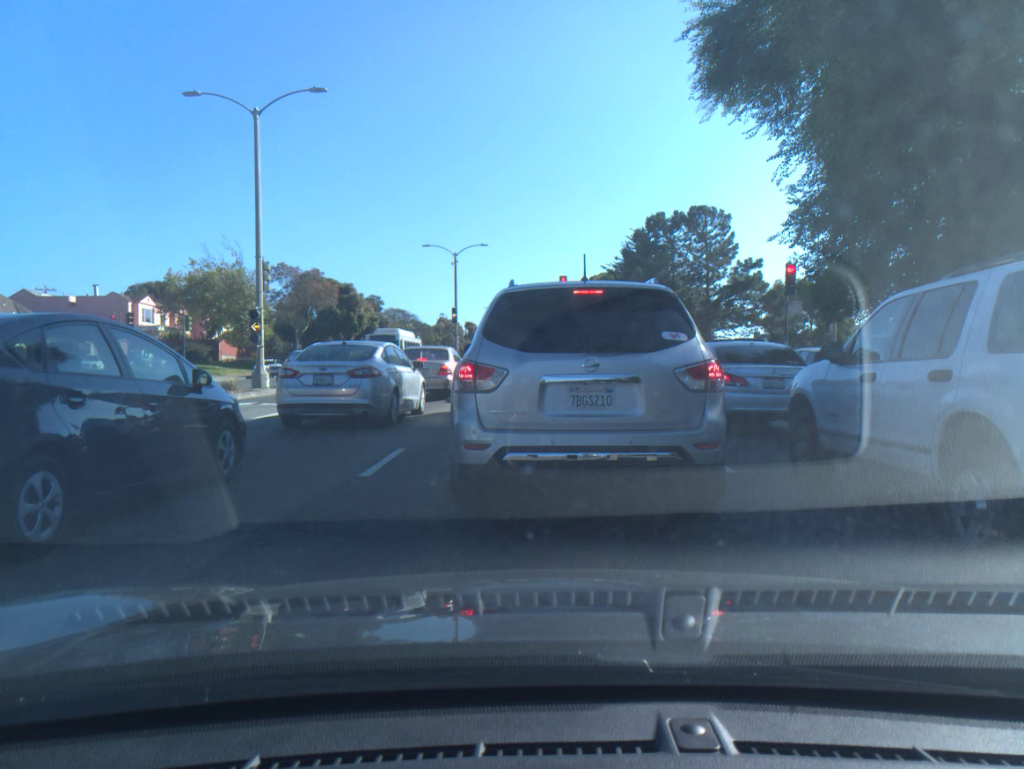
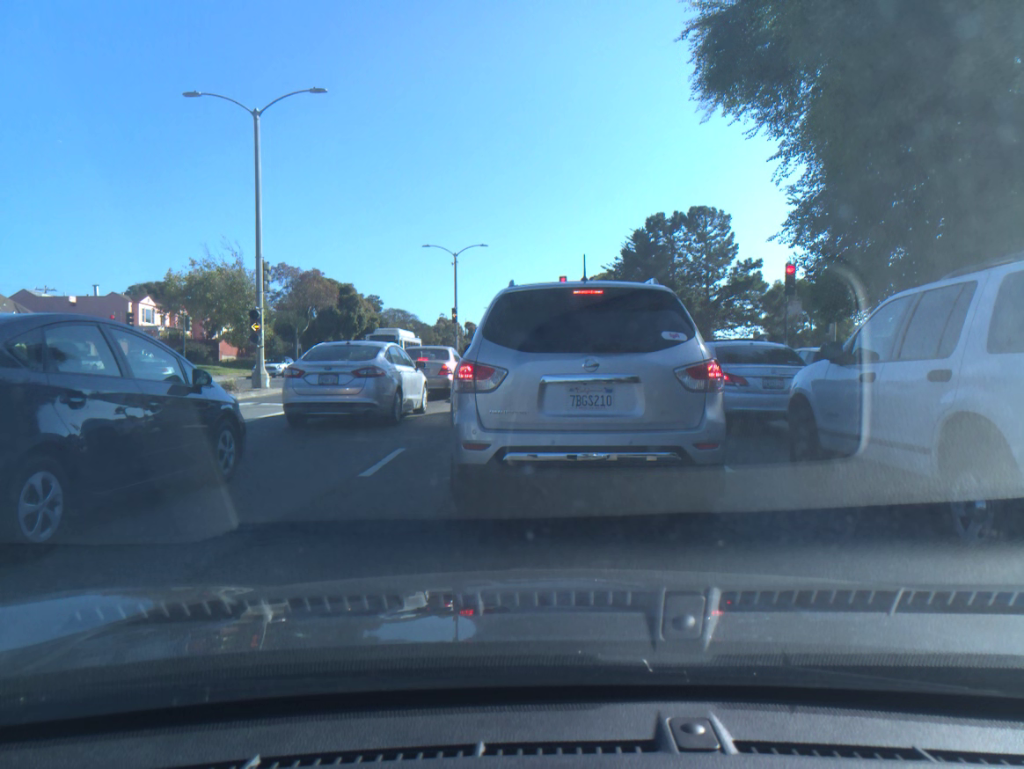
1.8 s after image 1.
(0.0, 0.0) m; 0°
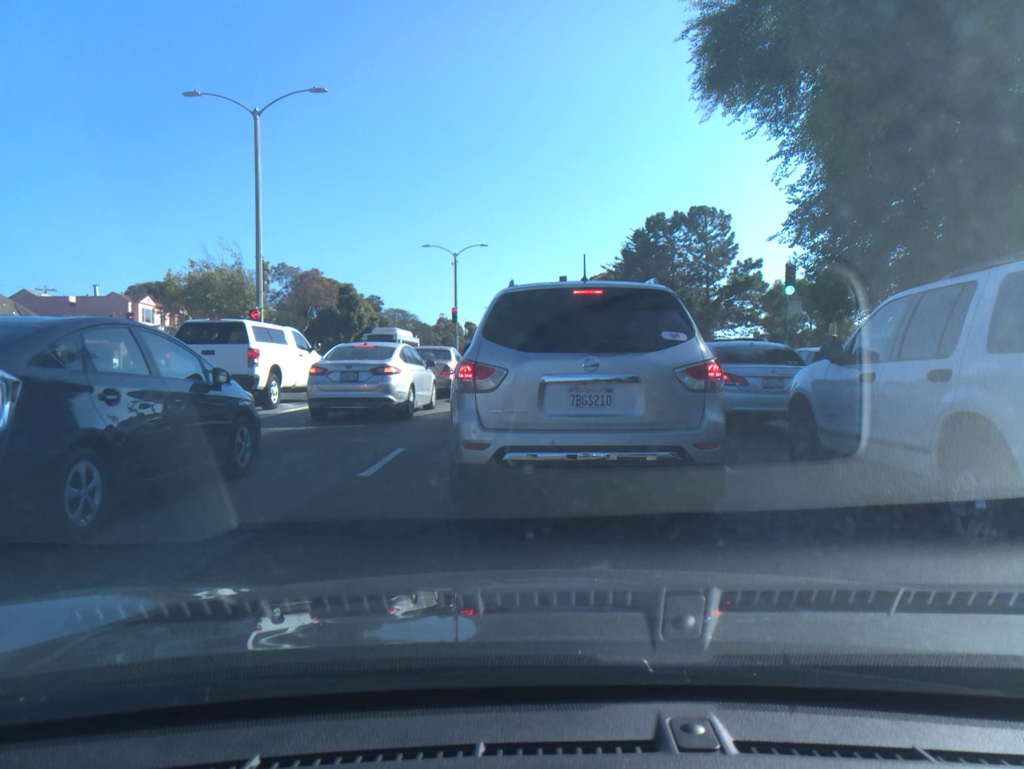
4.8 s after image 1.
(0.0, 0.0) m; 0°
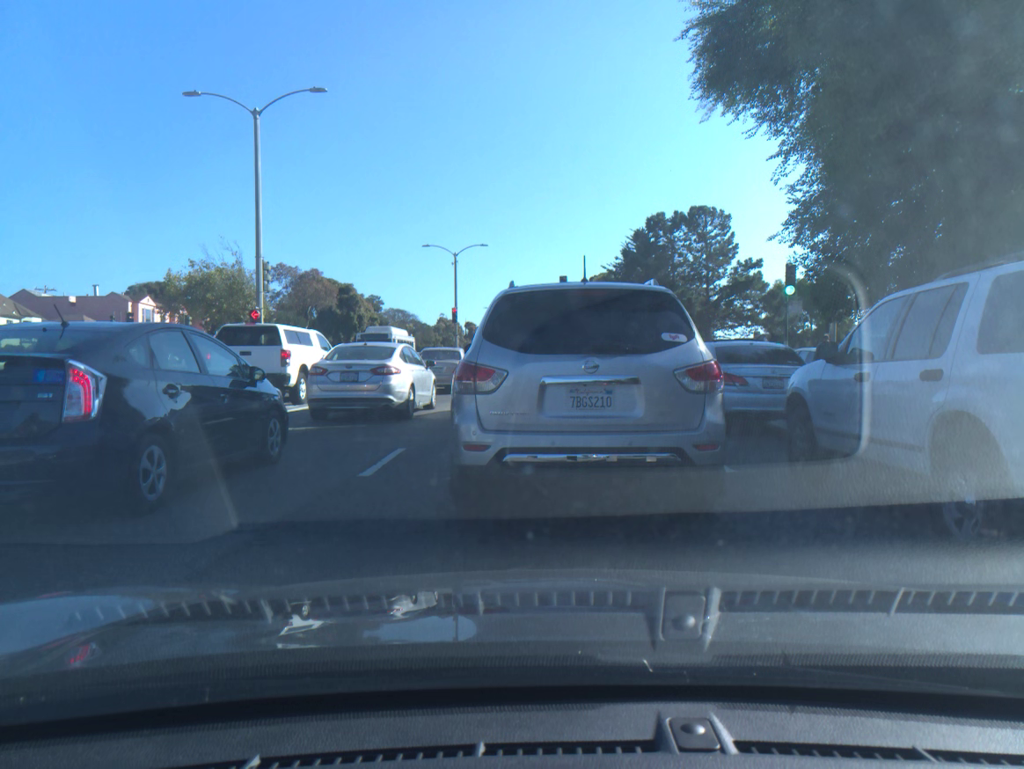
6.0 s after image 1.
(0.0, 0.0) m; 0°
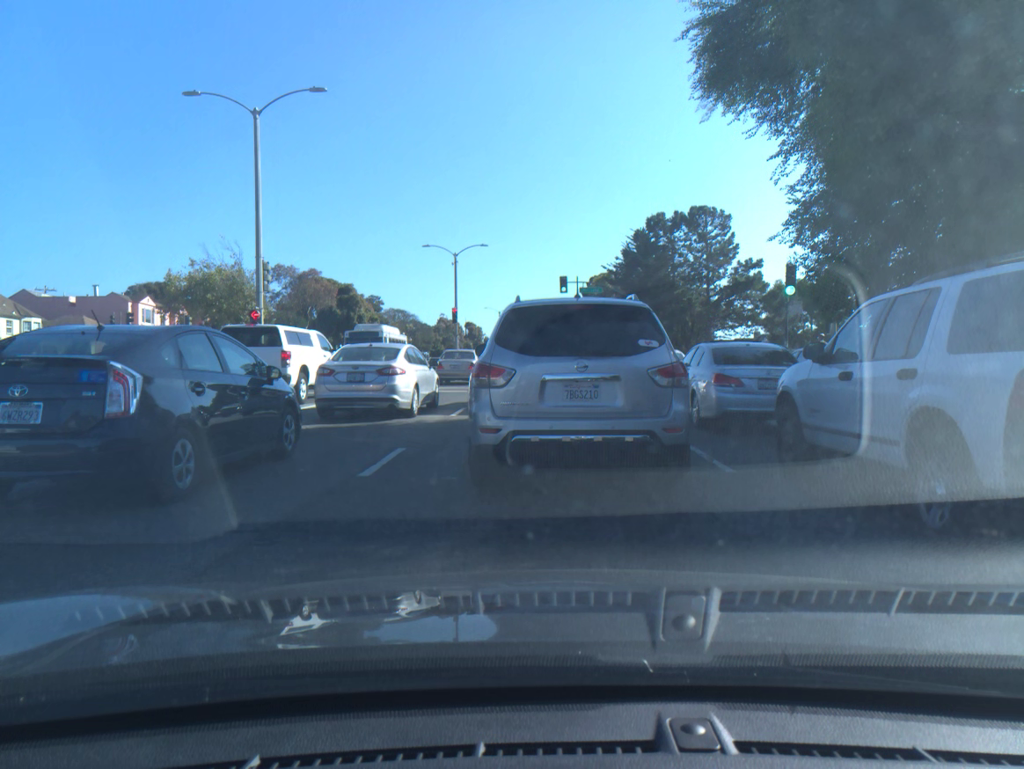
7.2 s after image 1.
(0.0, 0.0) m; 0°
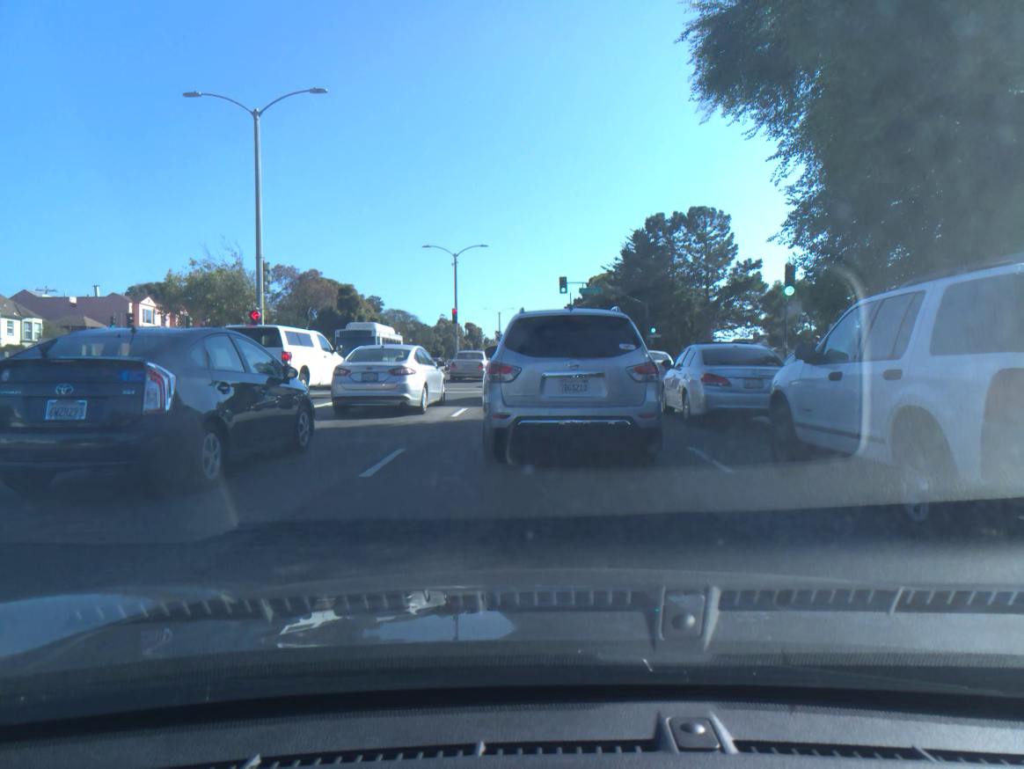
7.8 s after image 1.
(0.0, 0.0) m; 0°
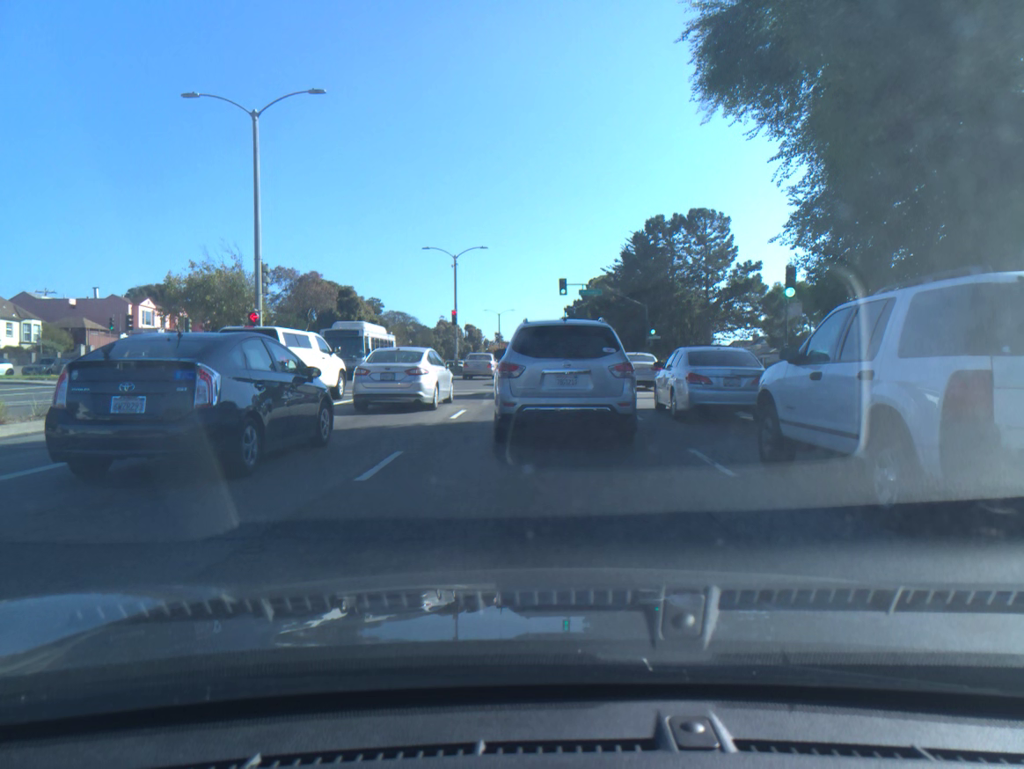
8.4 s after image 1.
(0.0, +0.1) m; 0°
